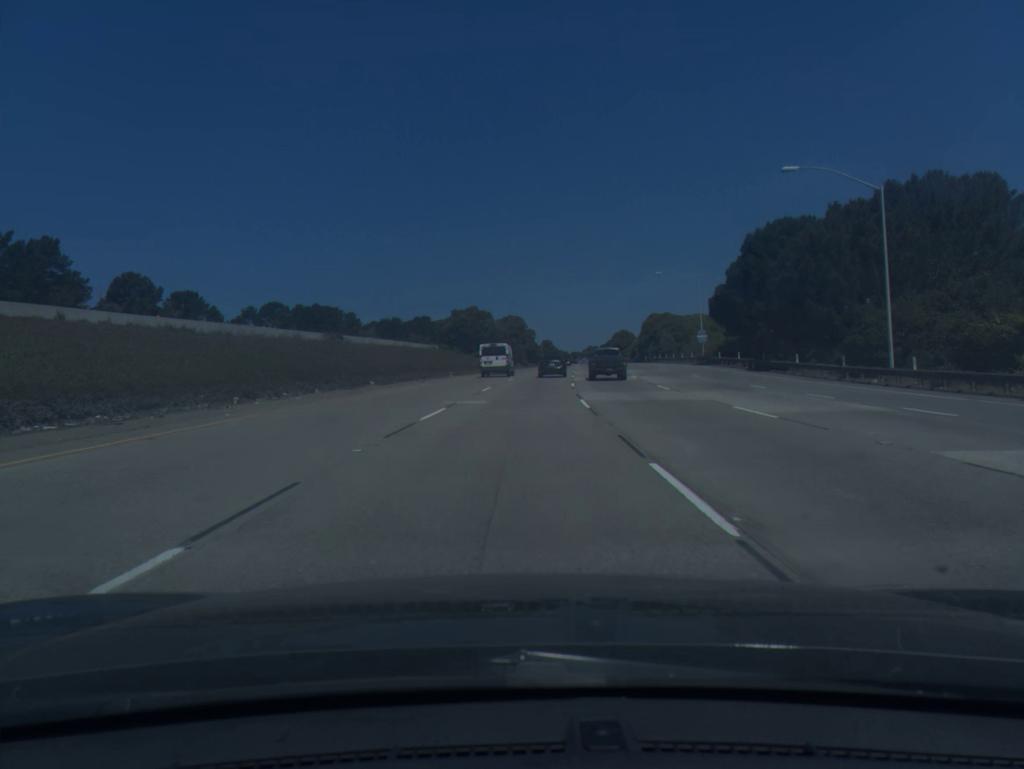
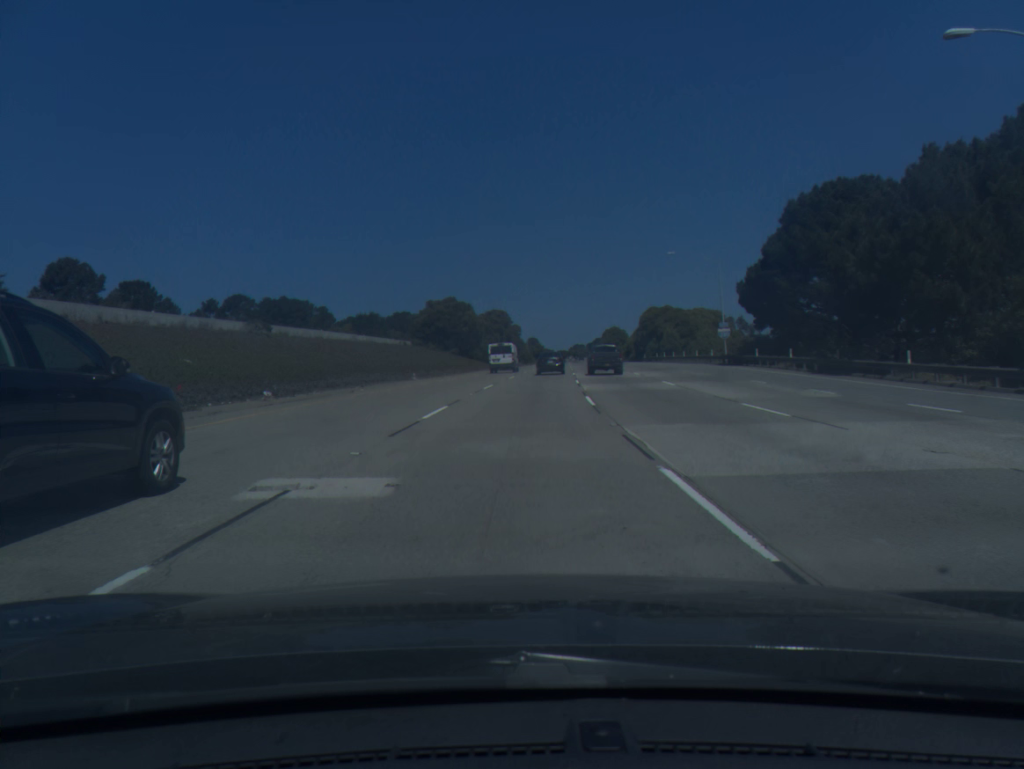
(+0.1, +15.2) m; +1°
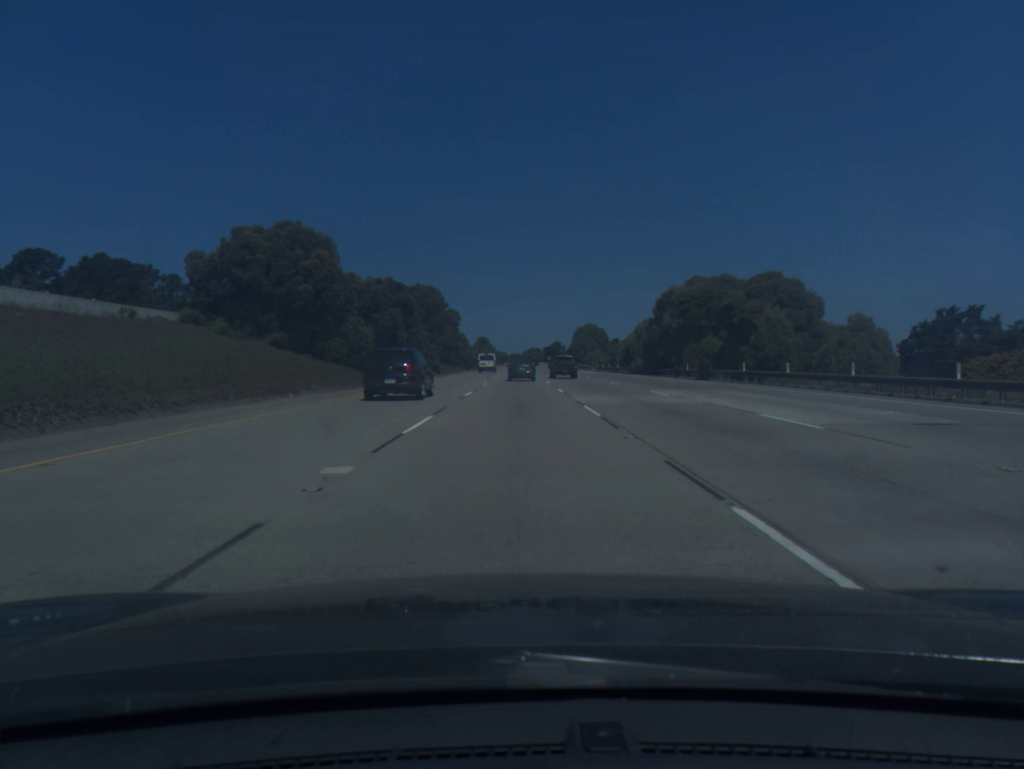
(+2.2, +60.5) m; +3°
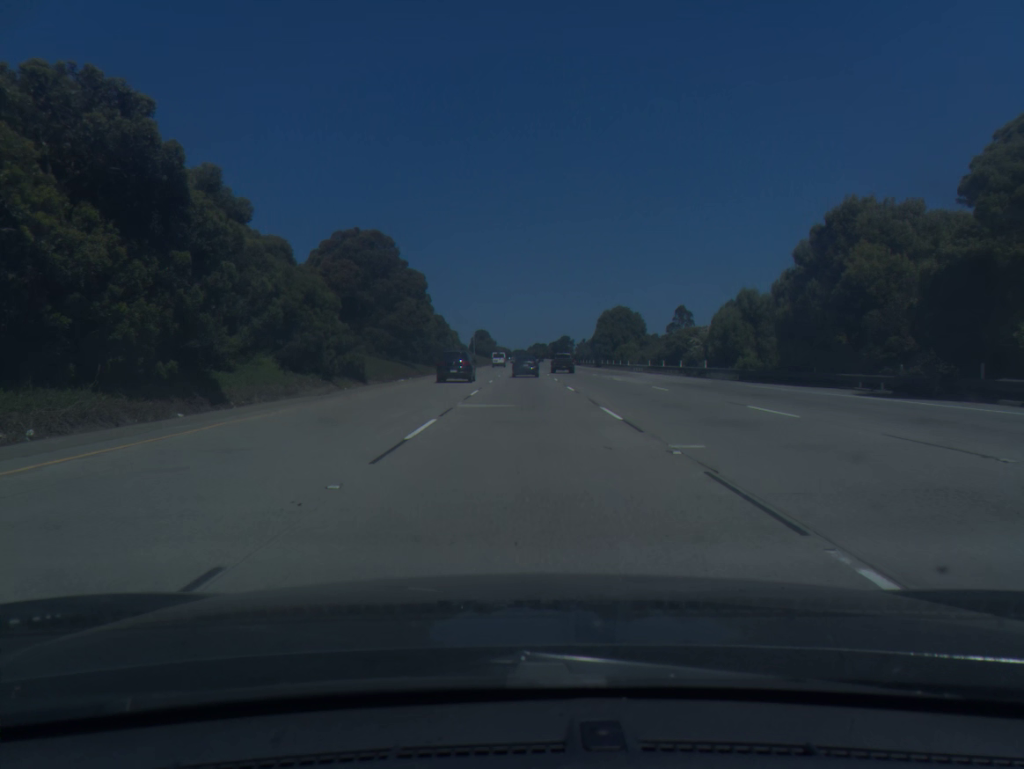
(-0.1, +45.3) m; 0°
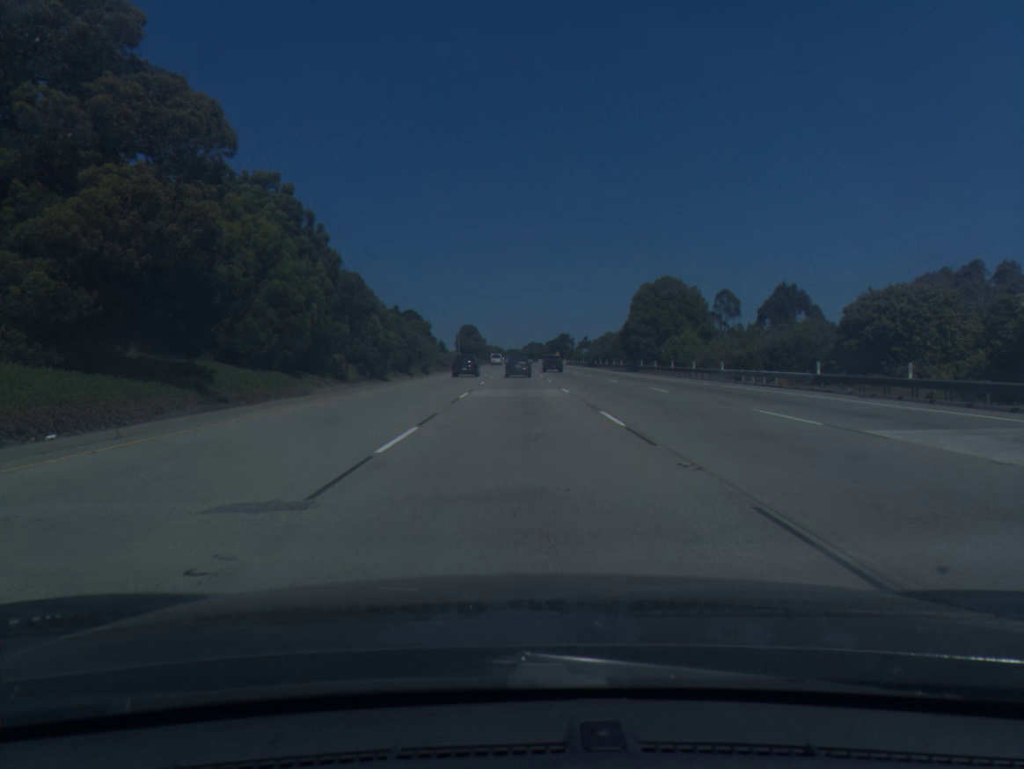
(+0.2, +45.4) m; 0°
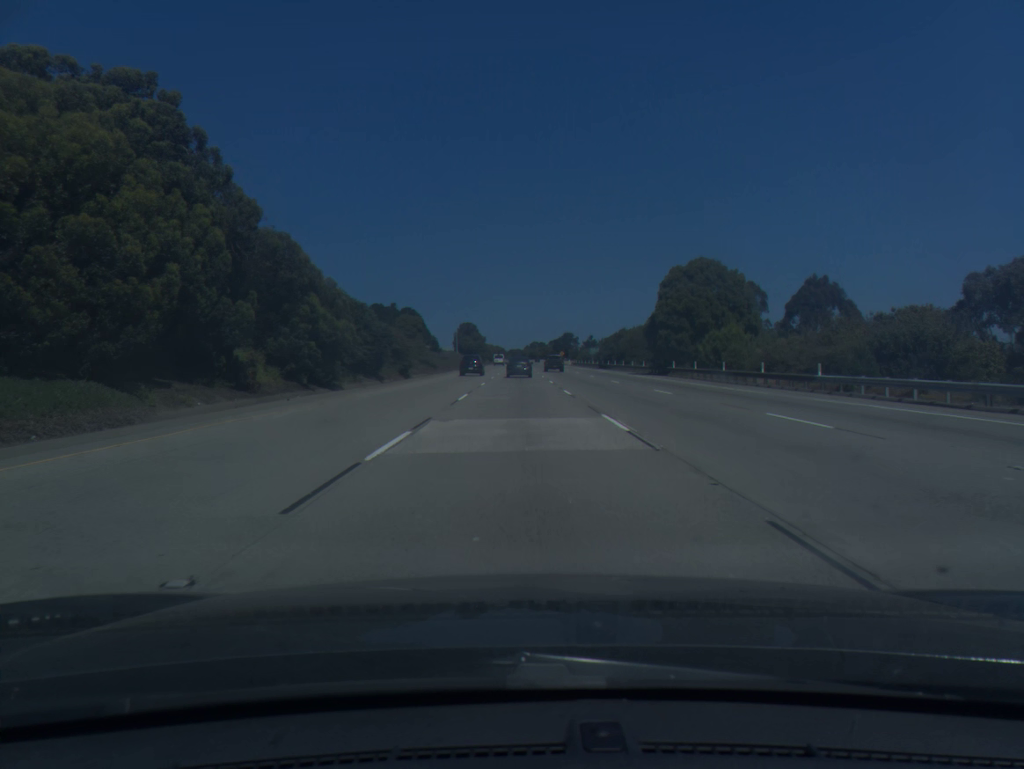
(0.0, +15.2) m; 0°
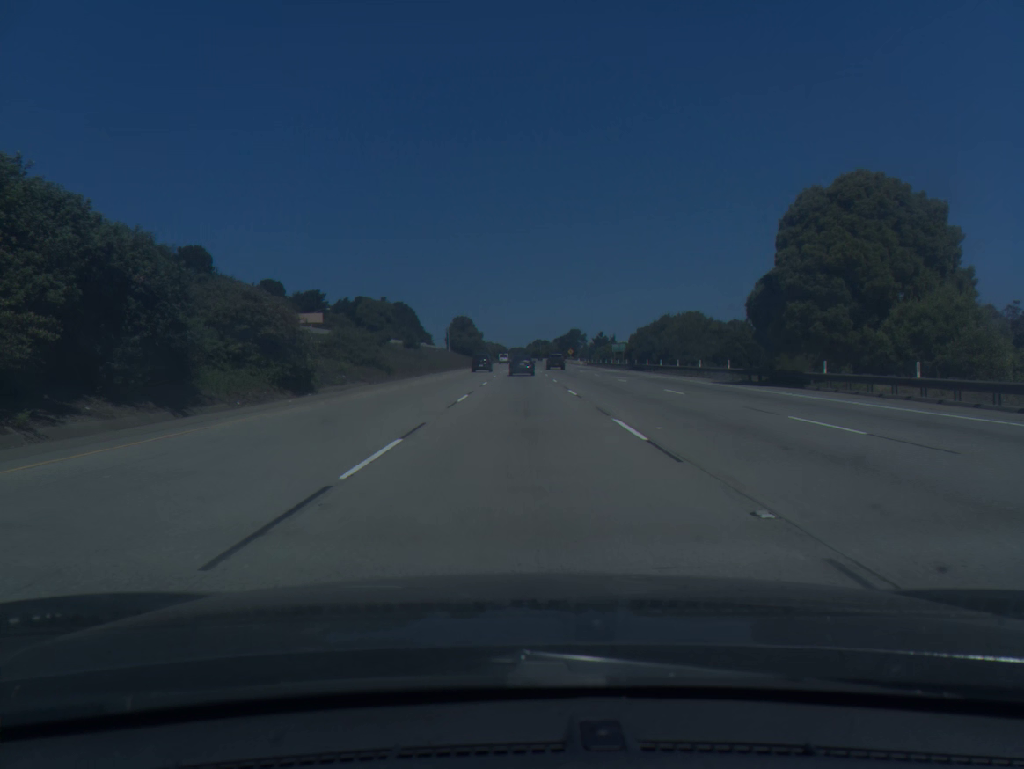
(-0.1, +30.6) m; 0°
